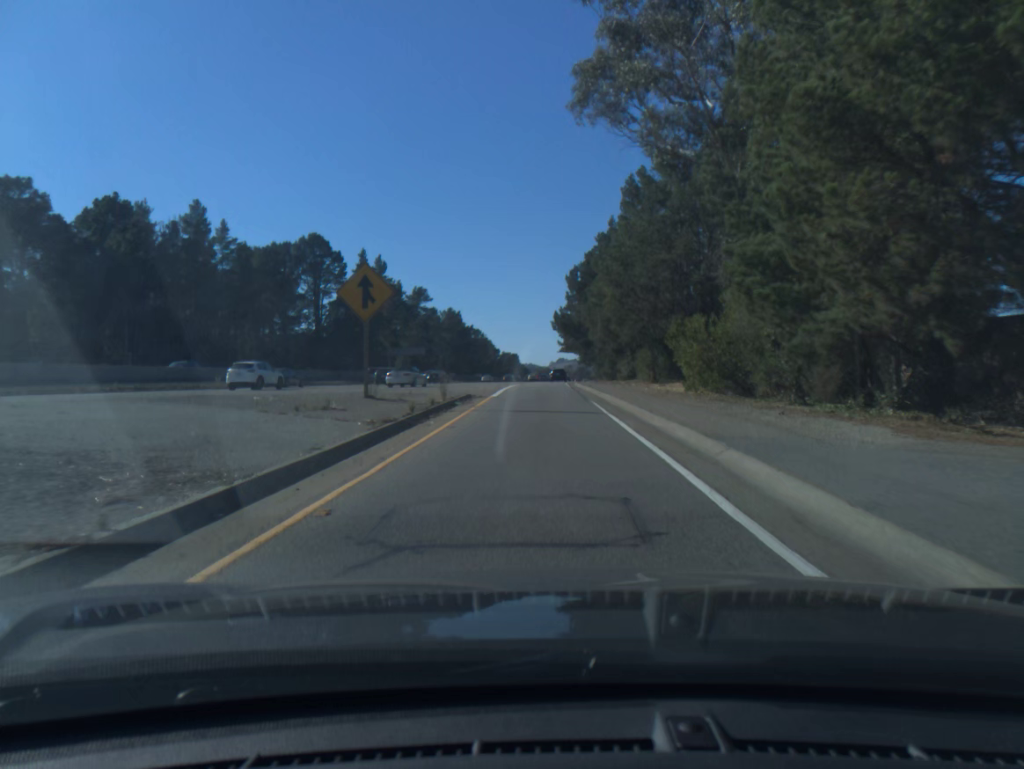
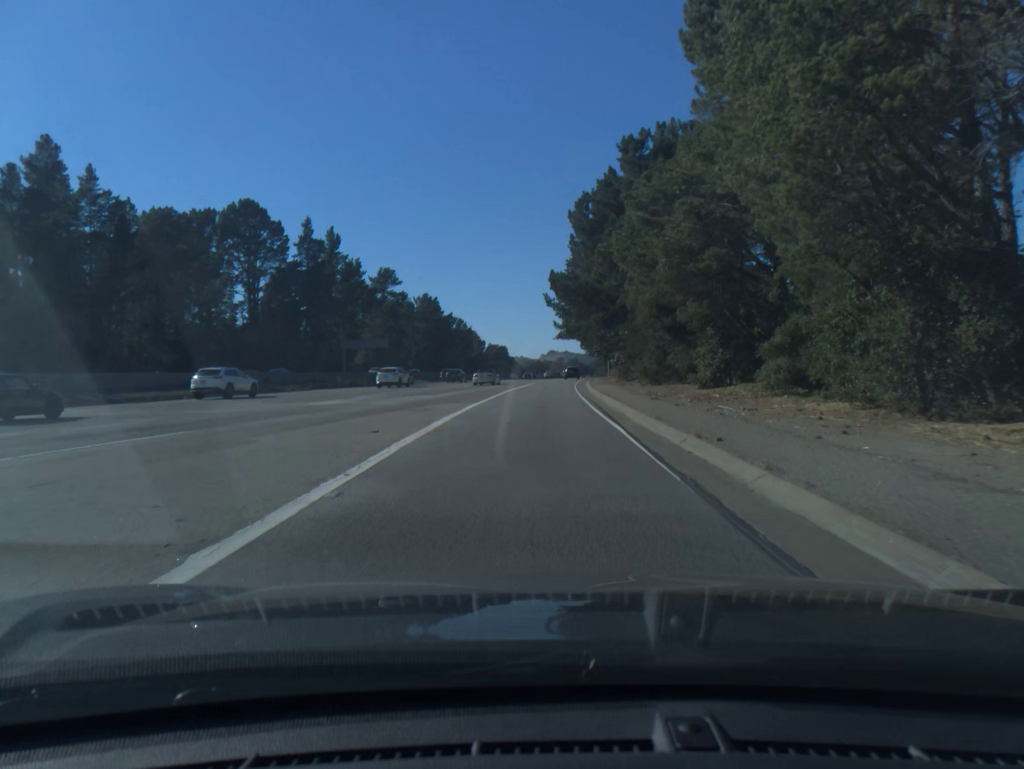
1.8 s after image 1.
(+0.2, +36.0) m; +1°
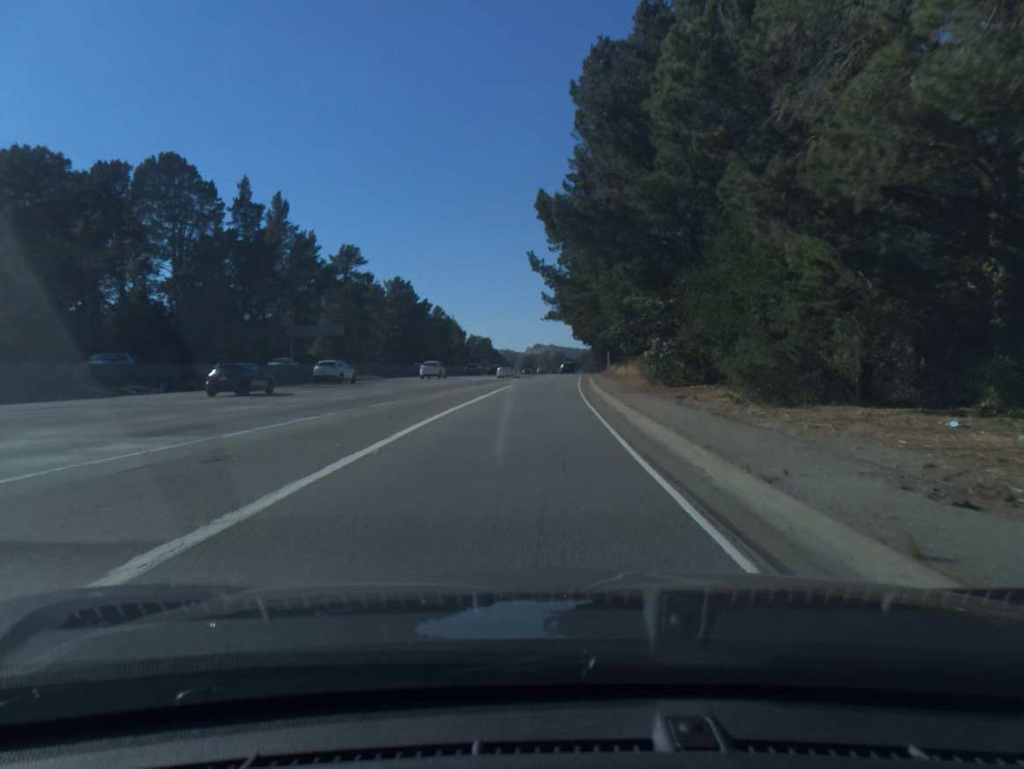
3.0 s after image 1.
(+0.2, +25.3) m; +1°
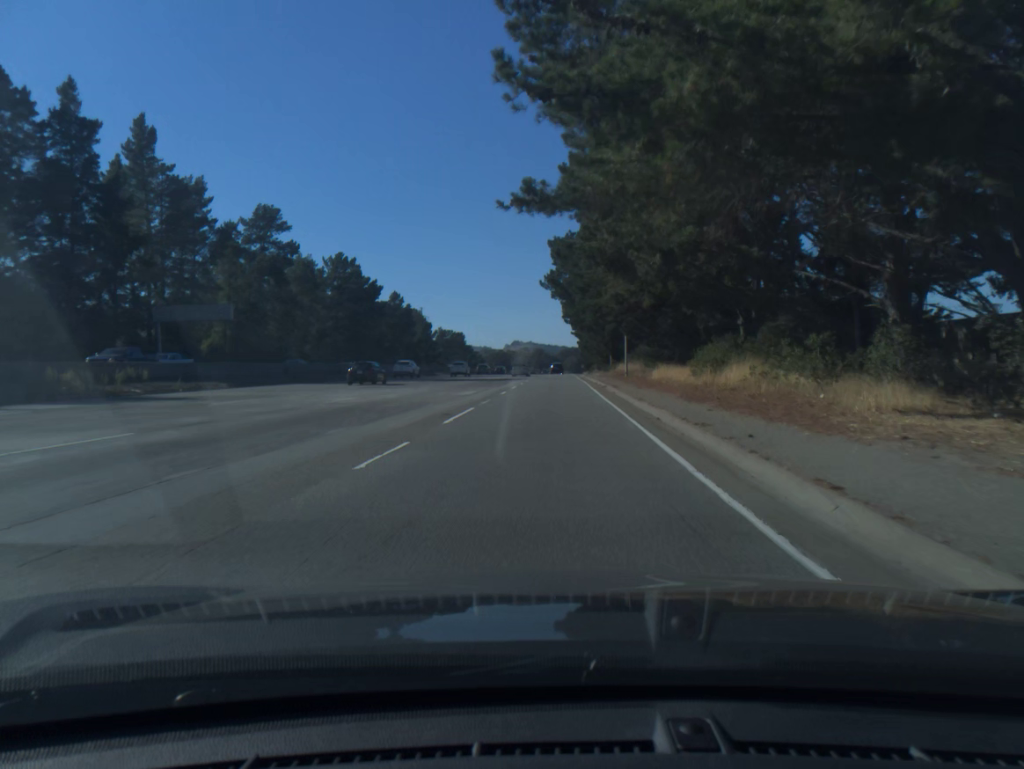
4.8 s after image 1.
(+0.5, +40.0) m; +2°
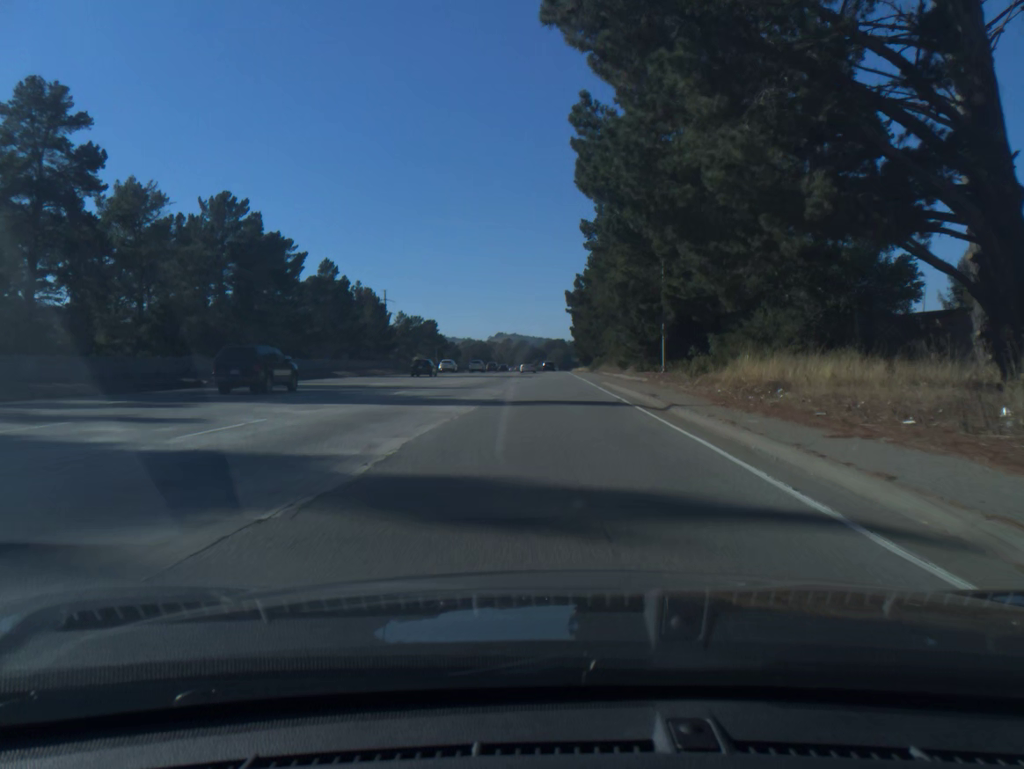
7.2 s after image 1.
(+0.8, +56.5) m; +1°
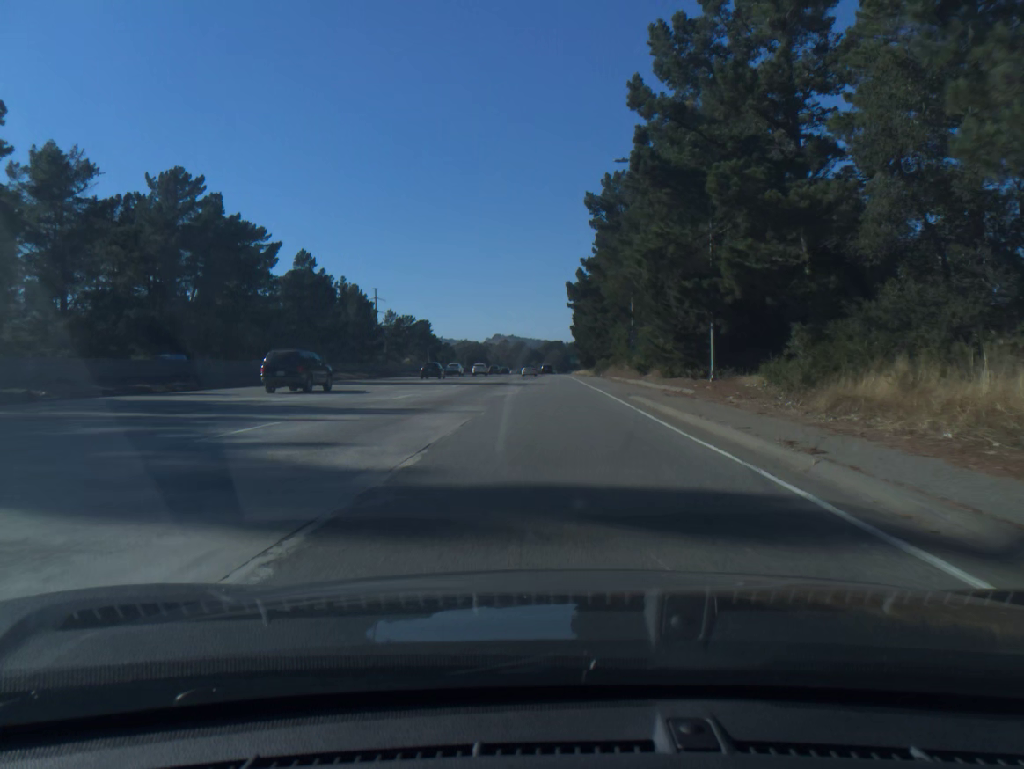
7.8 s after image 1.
(0.0, +14.7) m; 0°
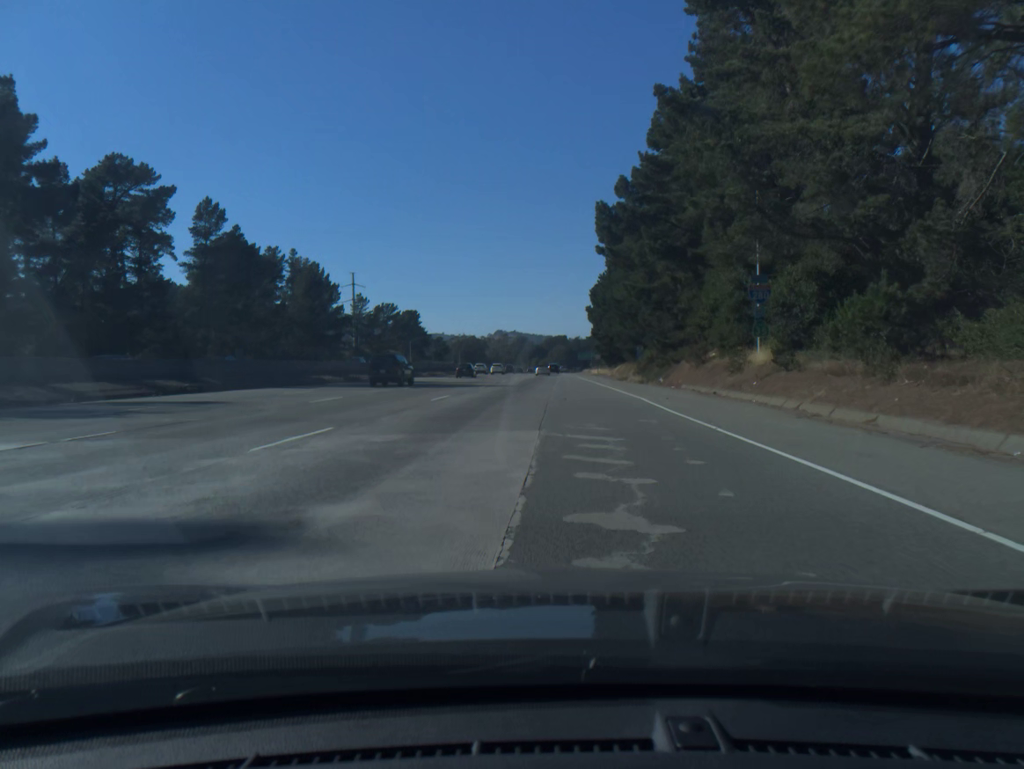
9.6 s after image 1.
(-0.2, +45.6) m; 0°
